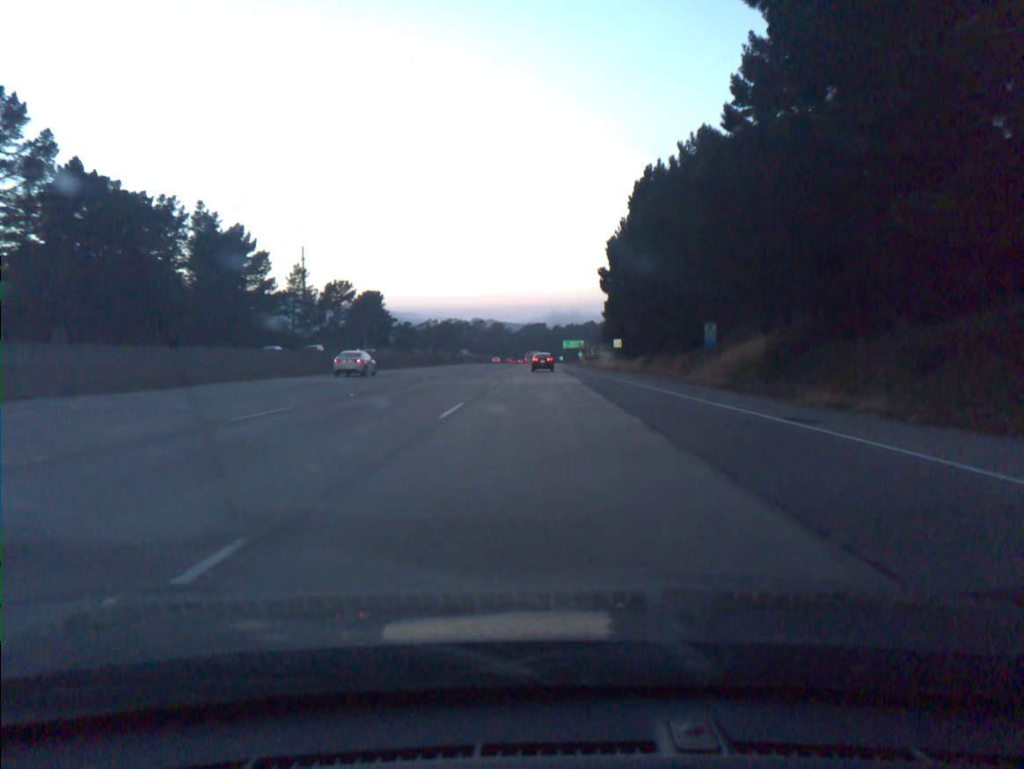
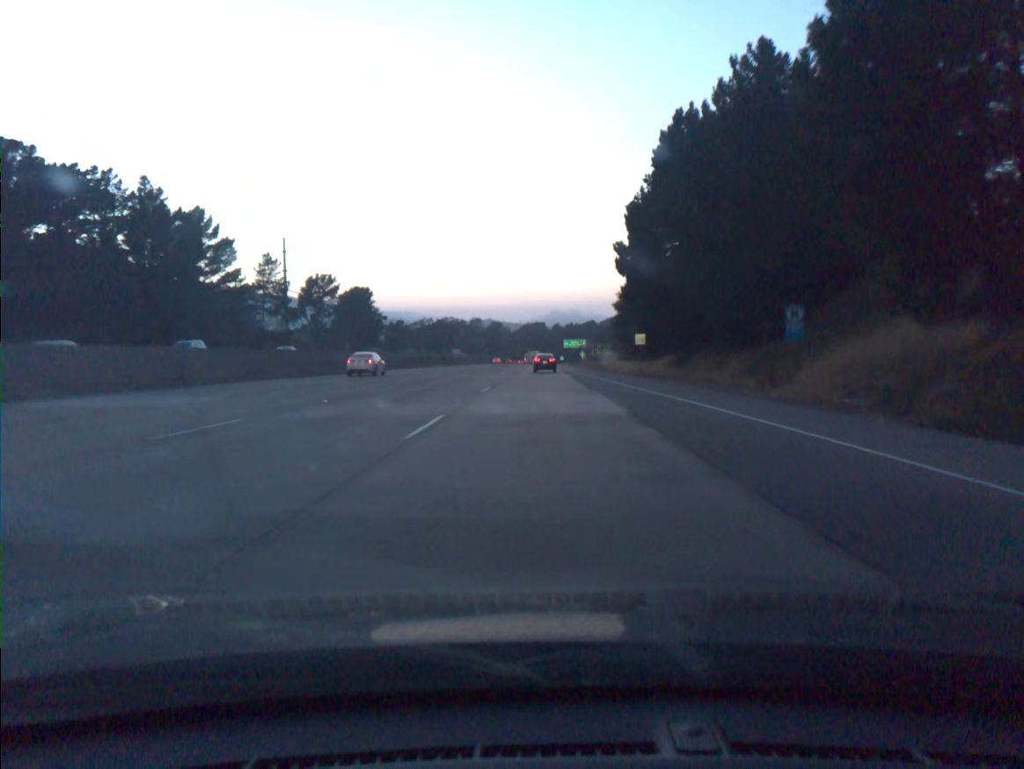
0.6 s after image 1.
(0.0, +17.6) m; 0°
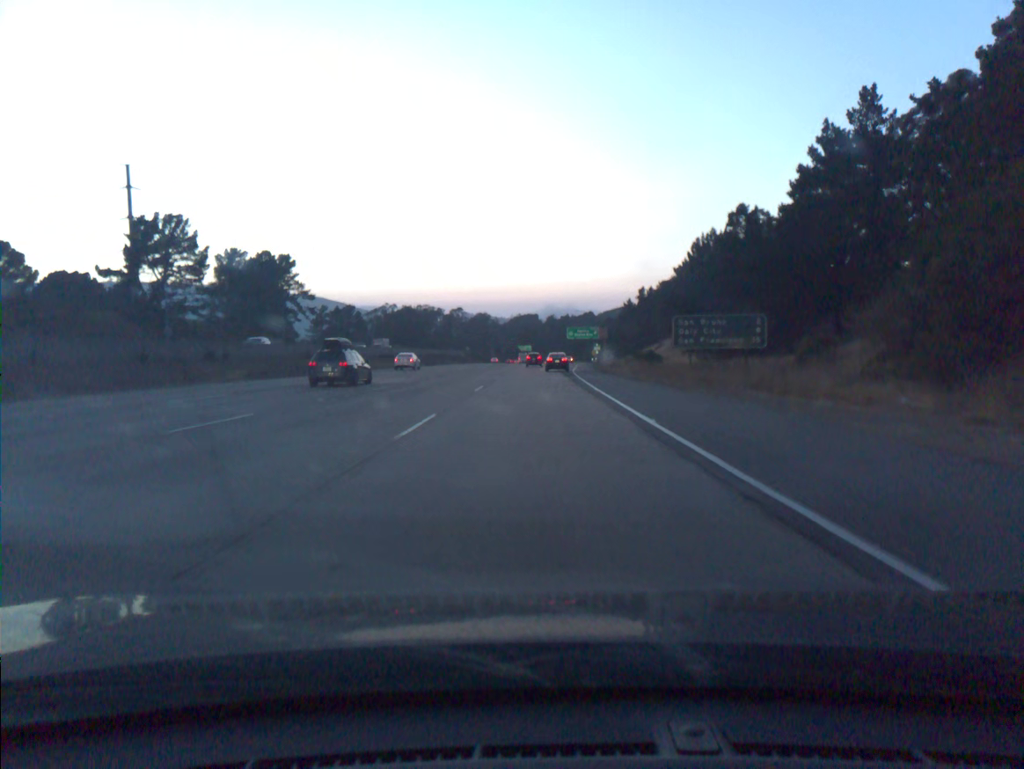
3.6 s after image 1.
(+0.1, +87.1) m; 0°
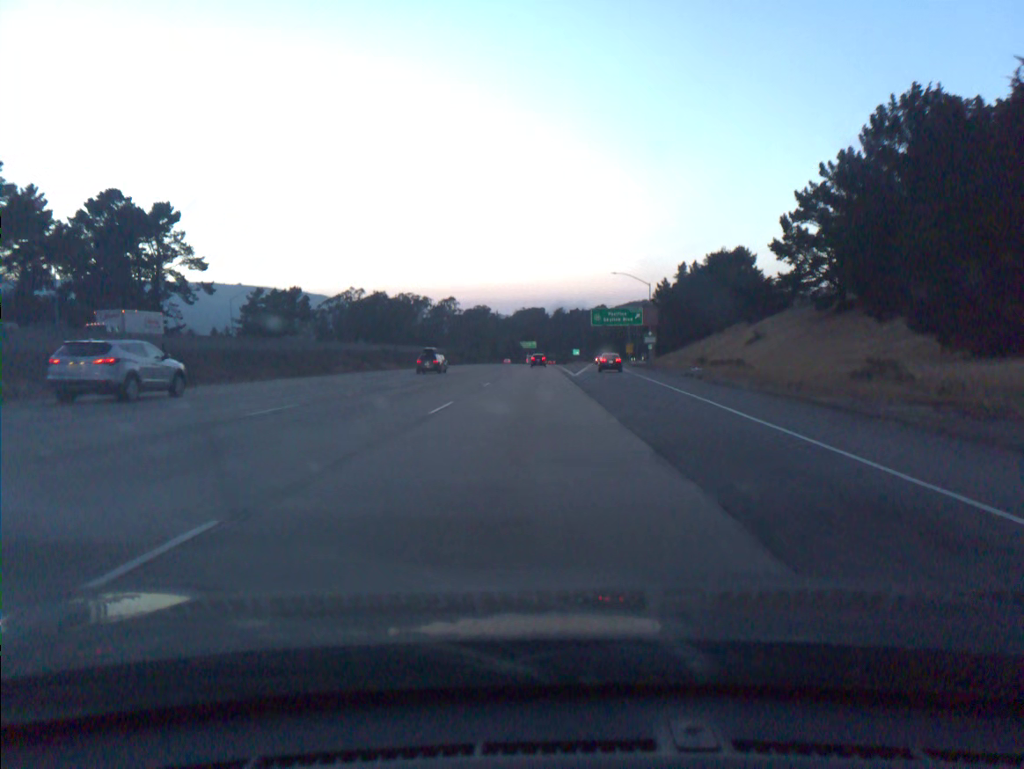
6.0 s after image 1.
(-0.1, +69.2) m; 0°
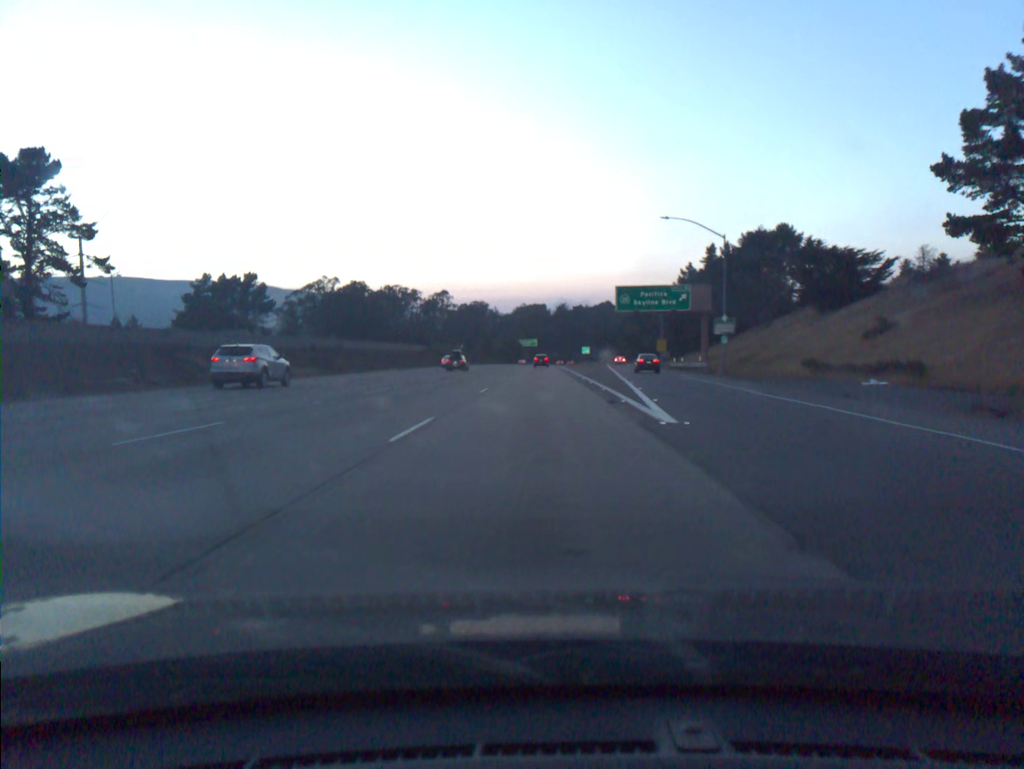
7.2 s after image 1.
(-0.1, +34.7) m; 0°
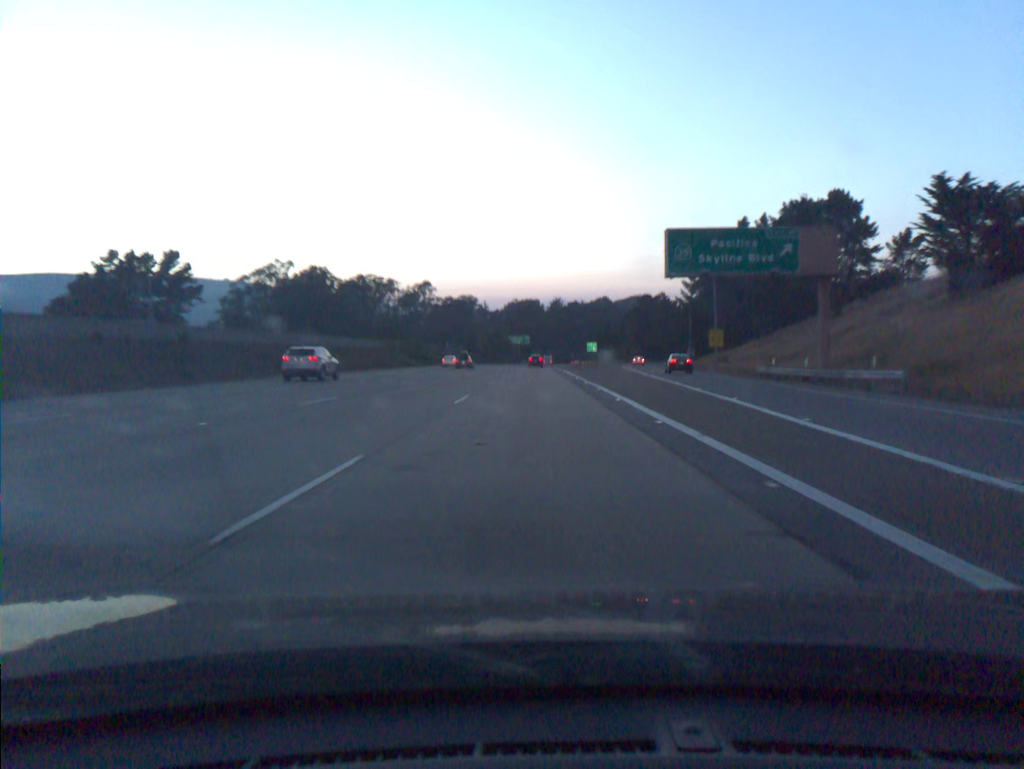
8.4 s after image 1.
(+0.2, +35.1) m; 0°
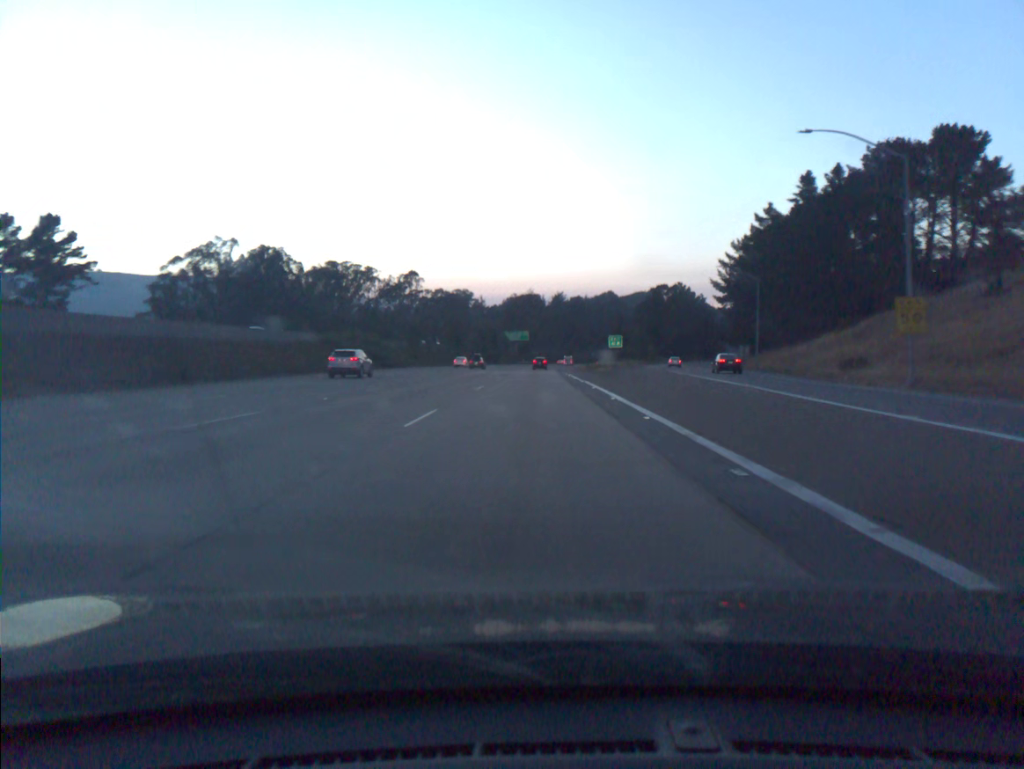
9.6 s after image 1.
(0.0, +35.5) m; 0°
